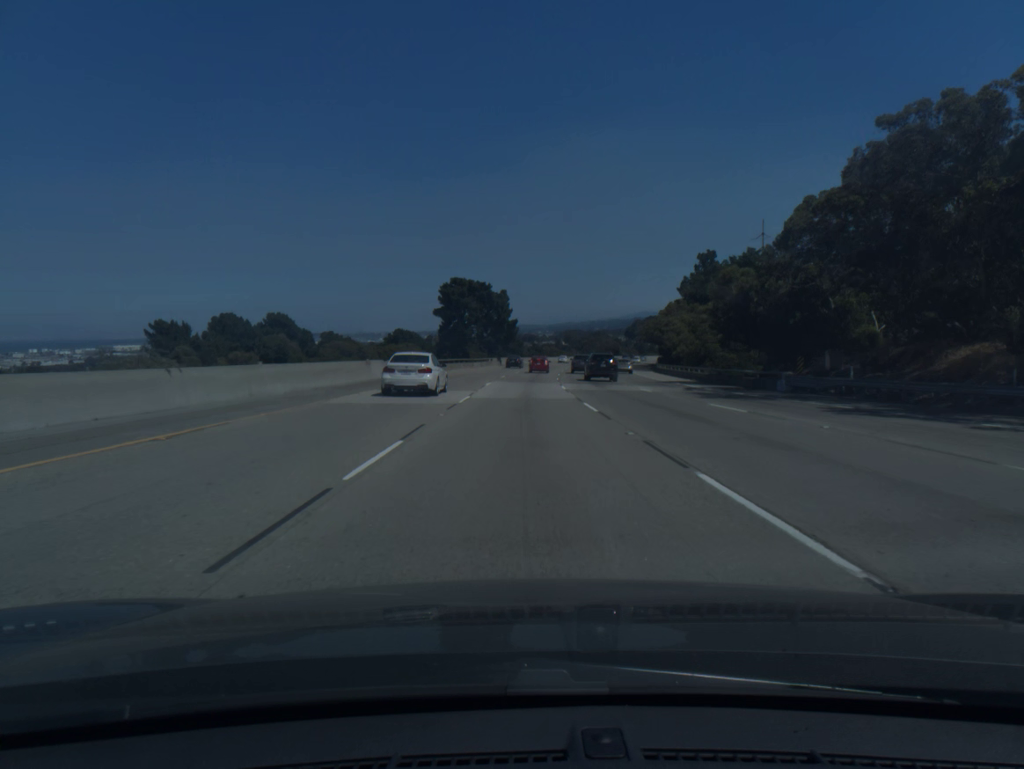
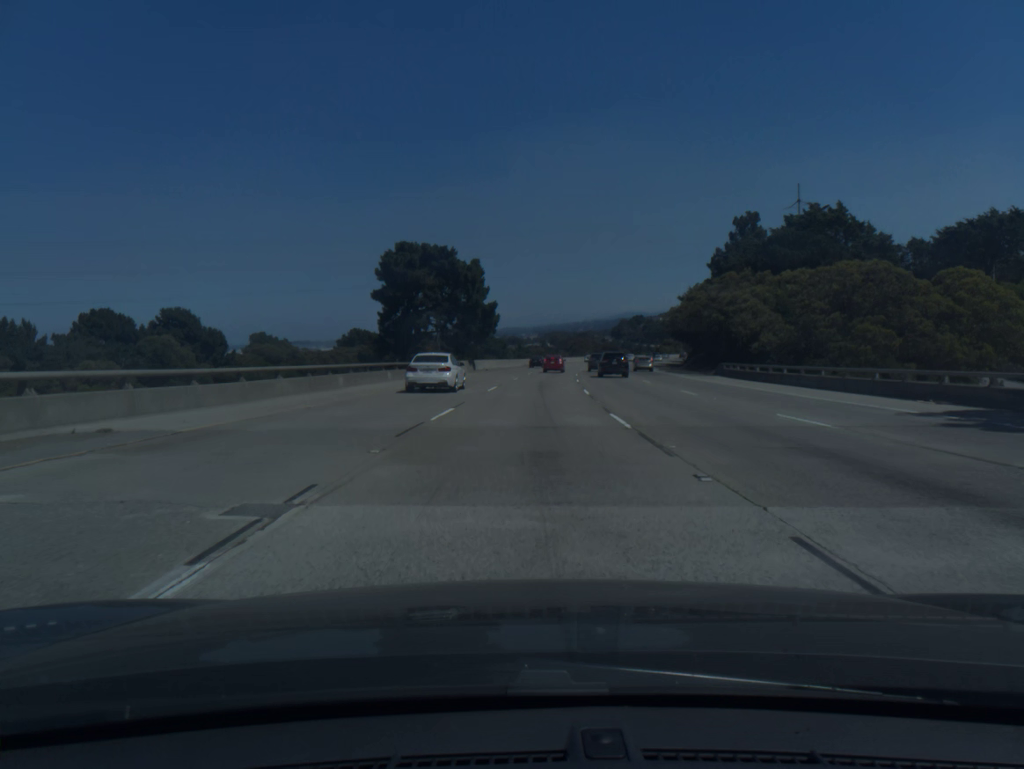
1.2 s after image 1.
(+0.2, +36.3) m; +1°
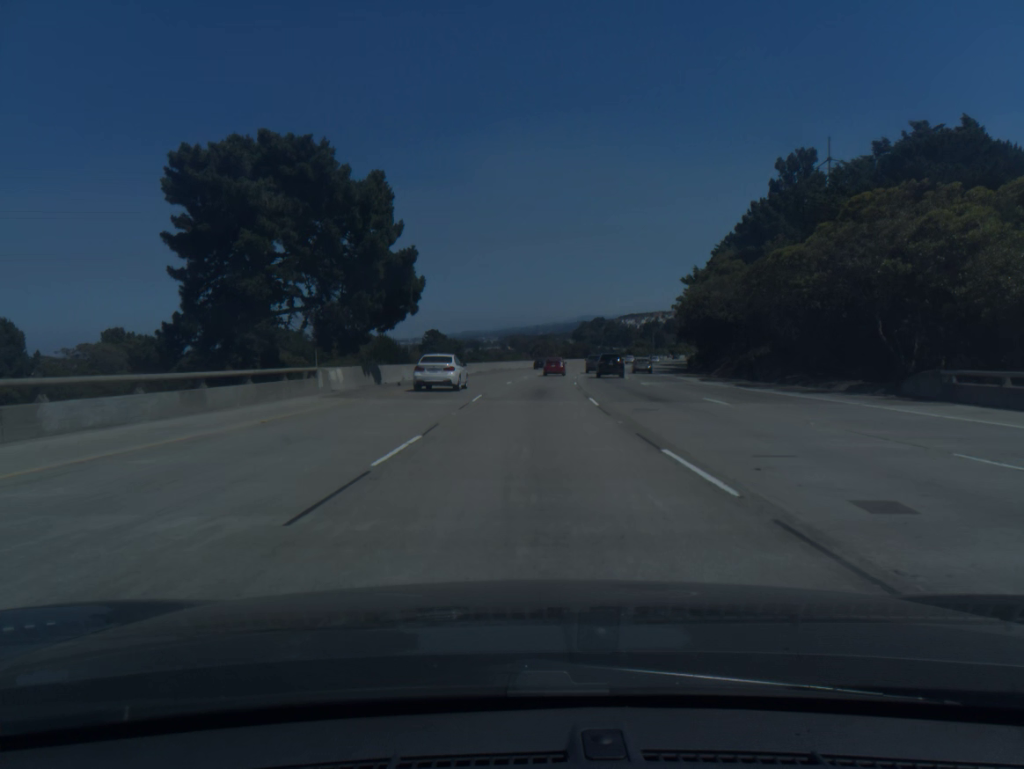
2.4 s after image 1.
(+0.9, +35.7) m; +3°
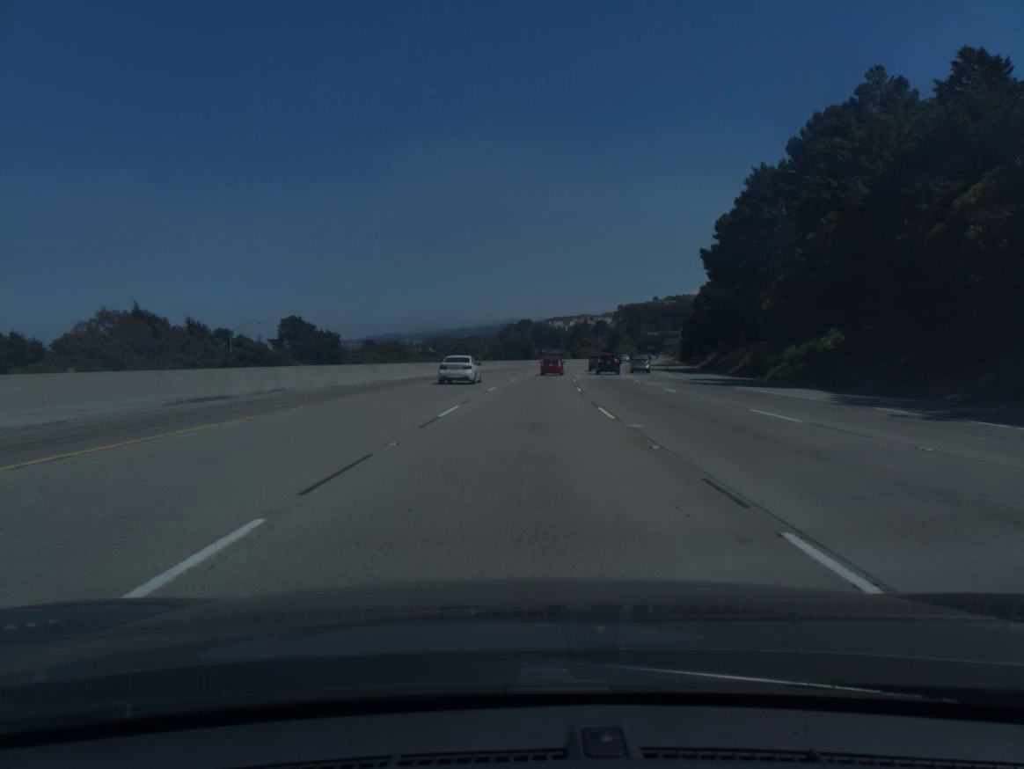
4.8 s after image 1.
(+3.4, +69.6) m; +6°
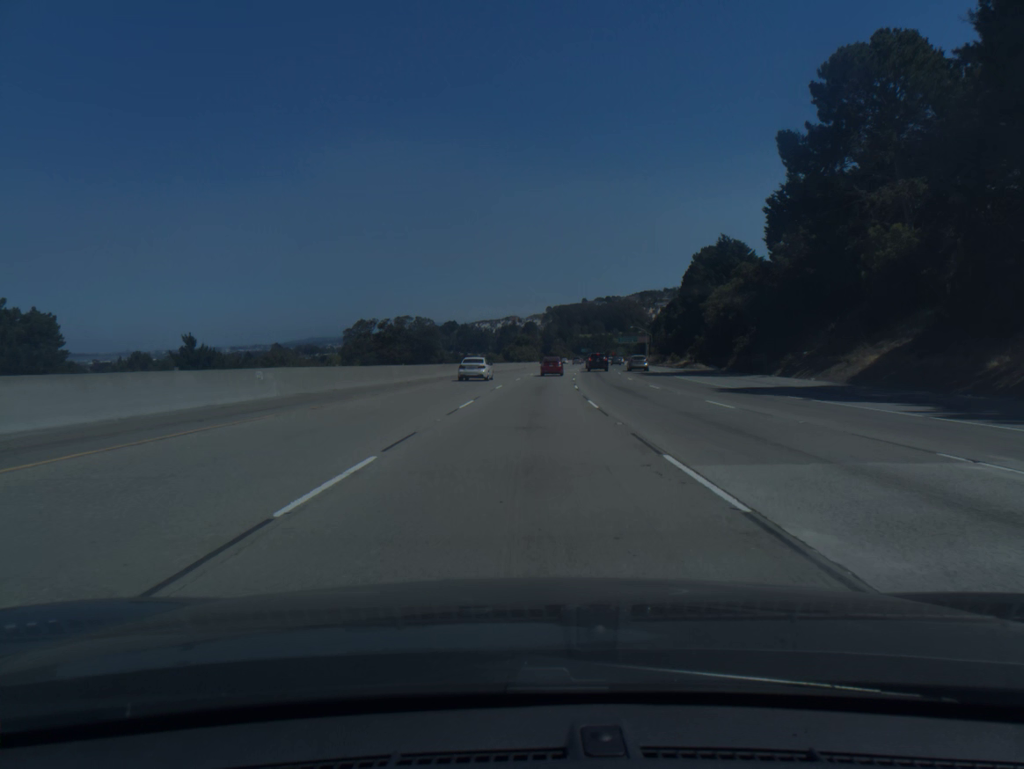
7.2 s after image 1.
(+3.1, +68.7) m; +5°
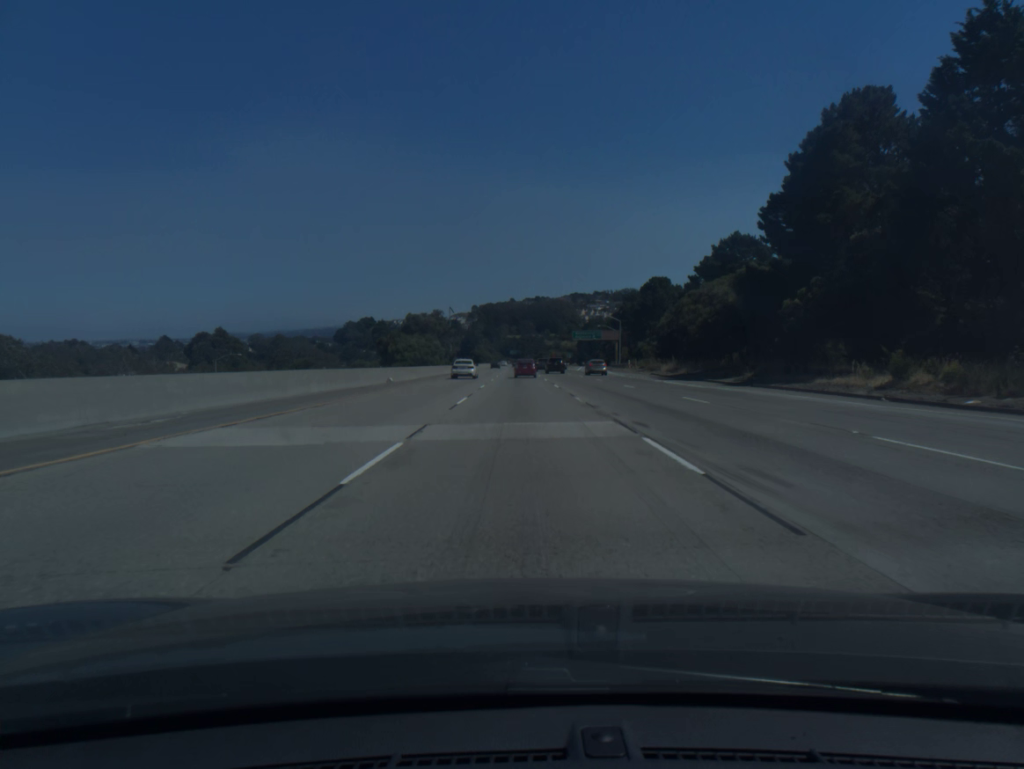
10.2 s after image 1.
(+4.5, +85.8) m; +5°
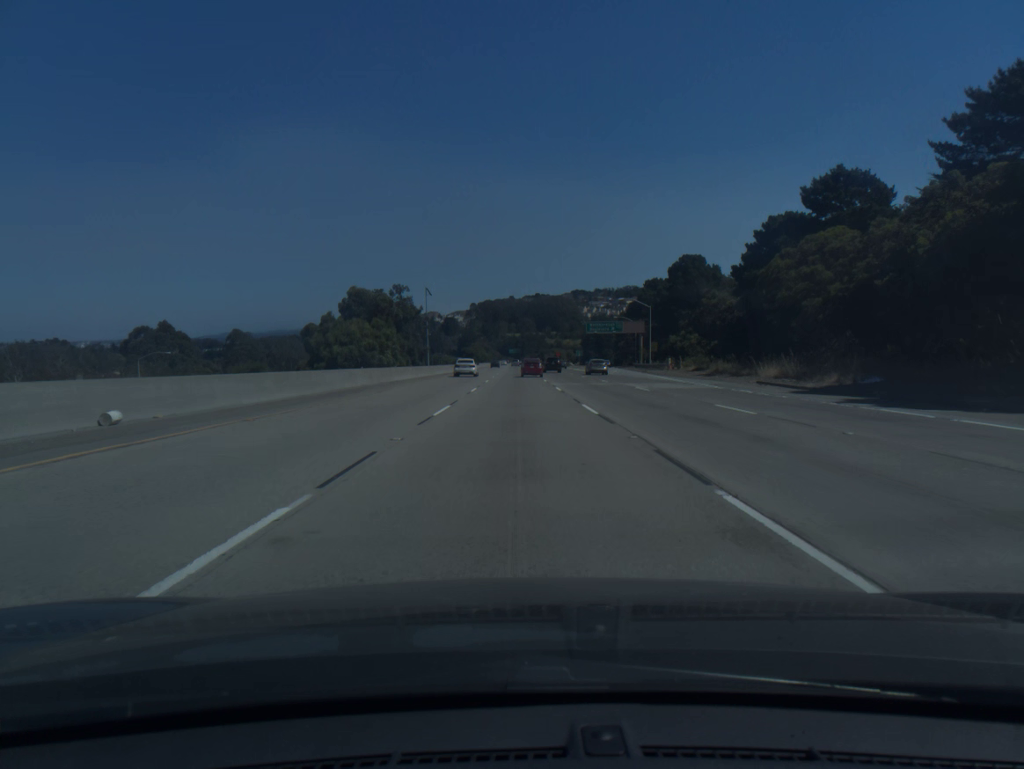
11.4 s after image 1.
(+0.1, +34.4) m; 0°
